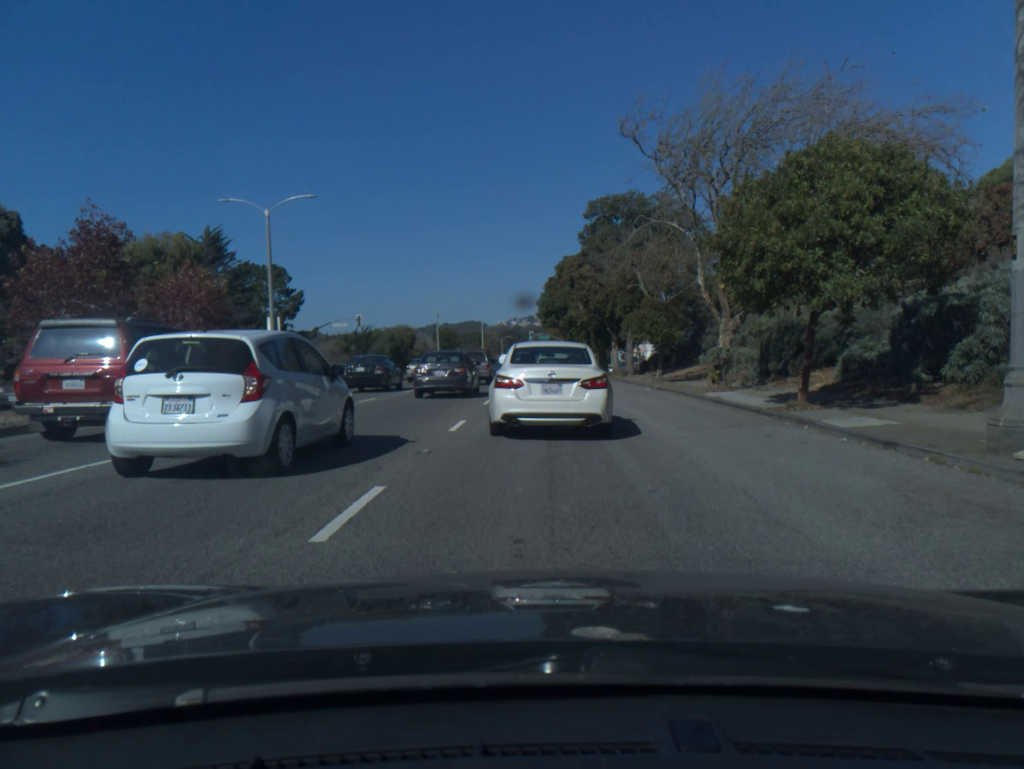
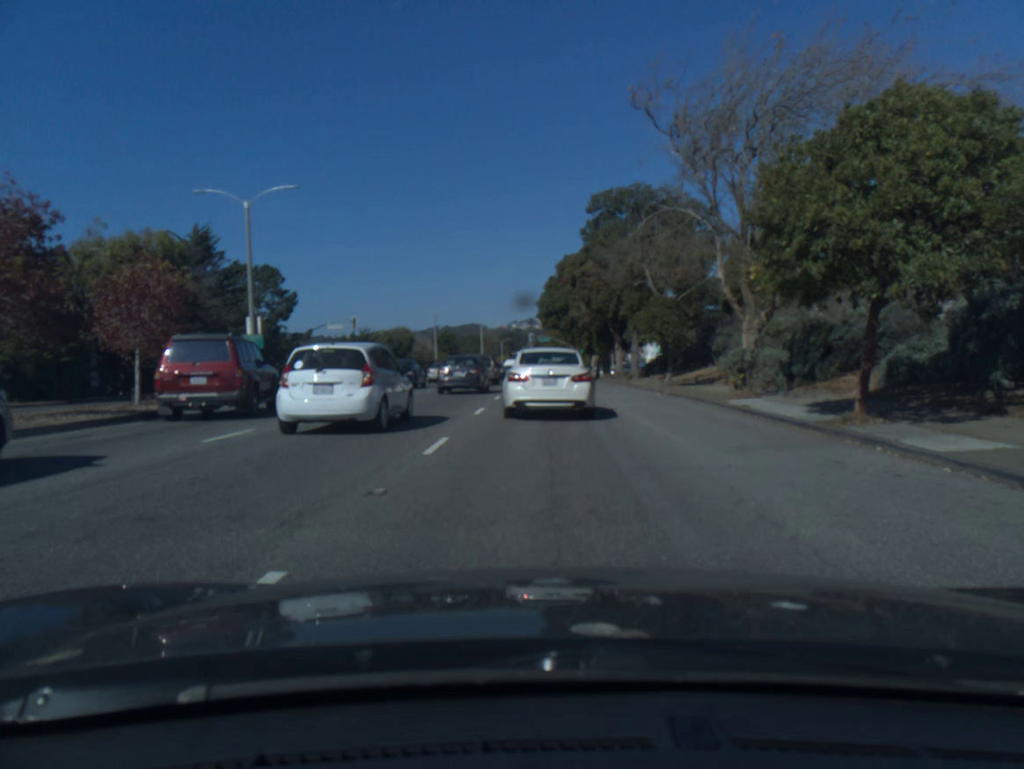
(0.0, +2.8) m; -1°
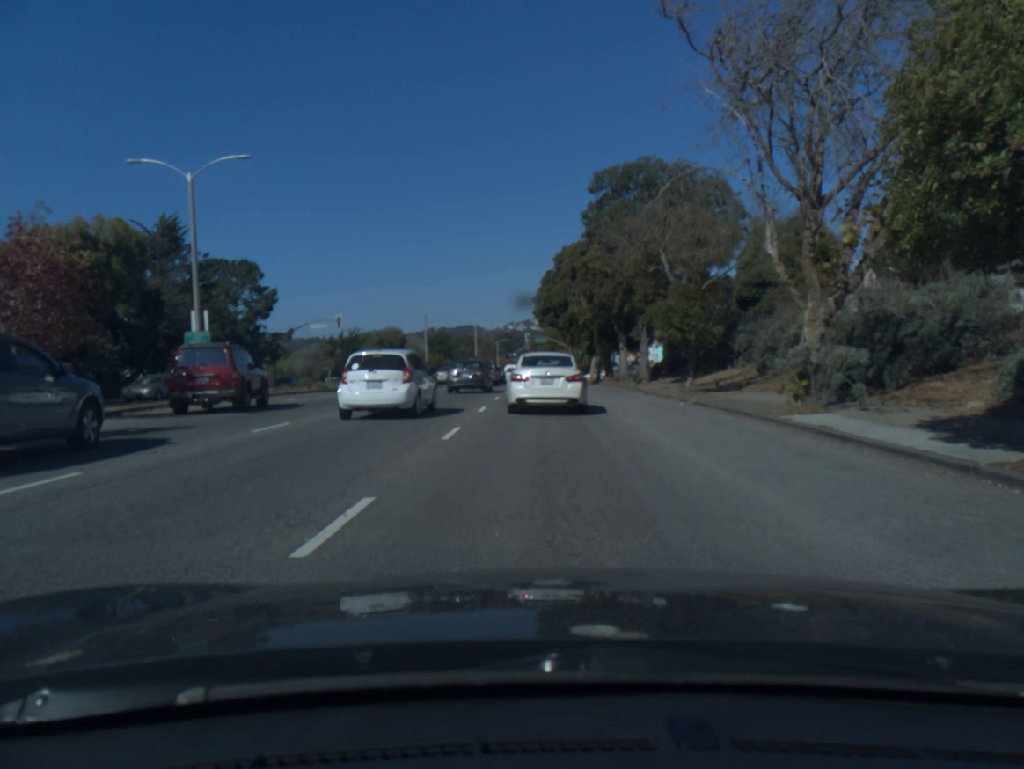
(0.0, +4.9) m; 0°
